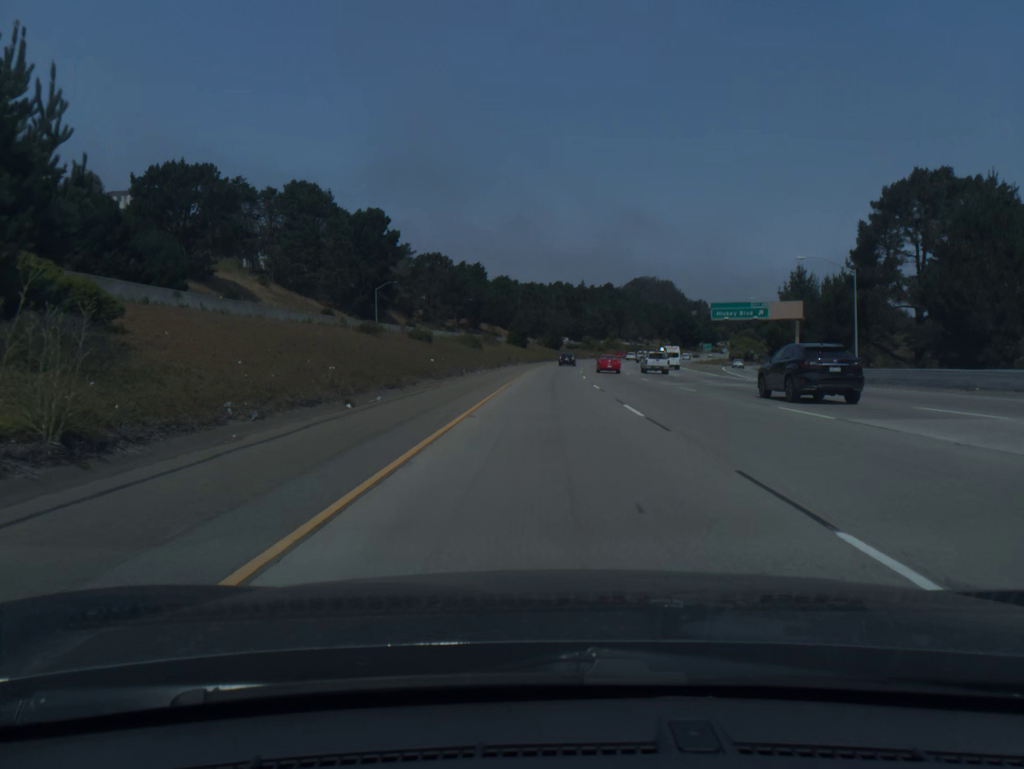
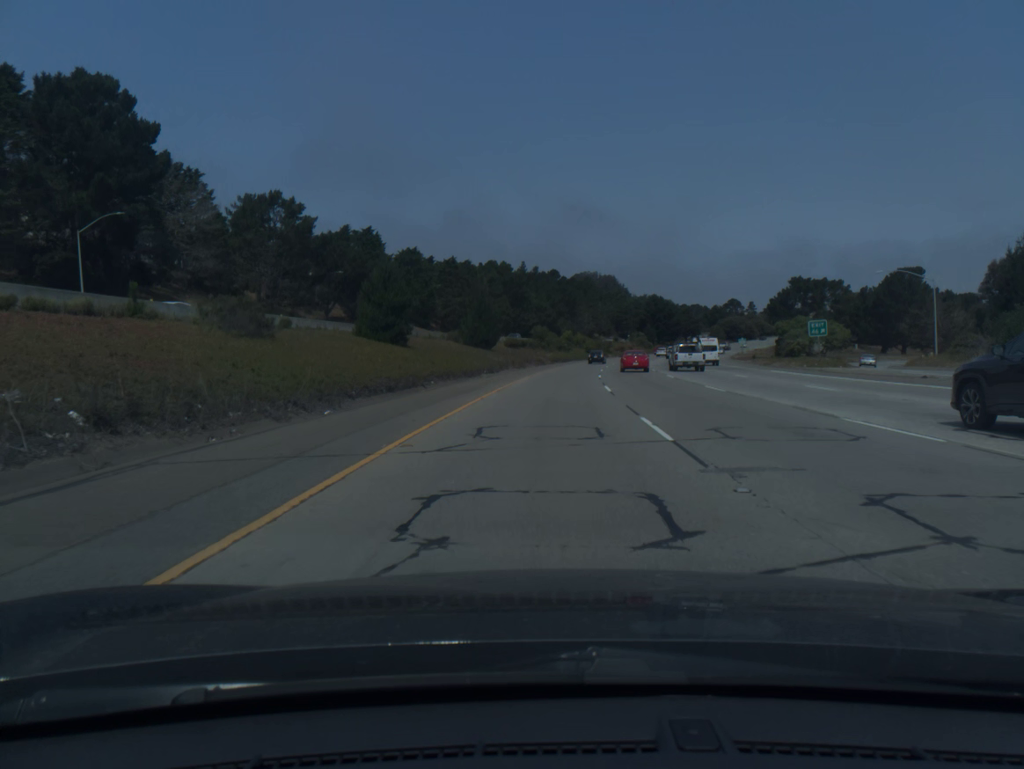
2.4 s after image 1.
(+2.4, +78.3) m; +4°
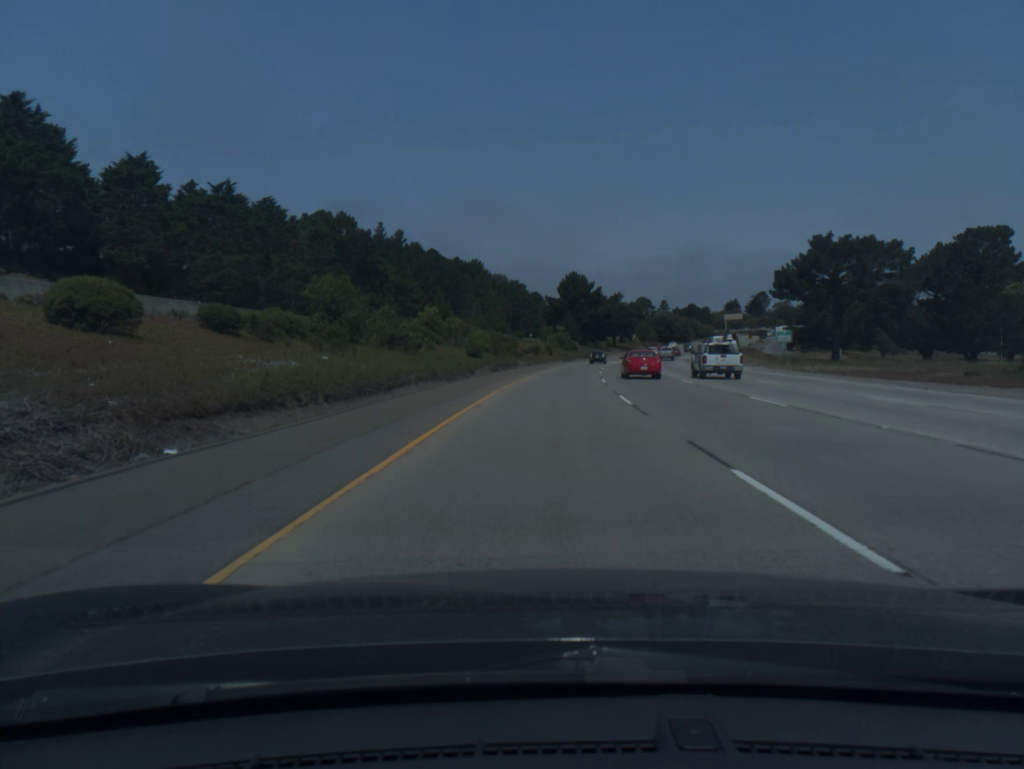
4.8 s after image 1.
(+4.9, +79.8) m; +8°
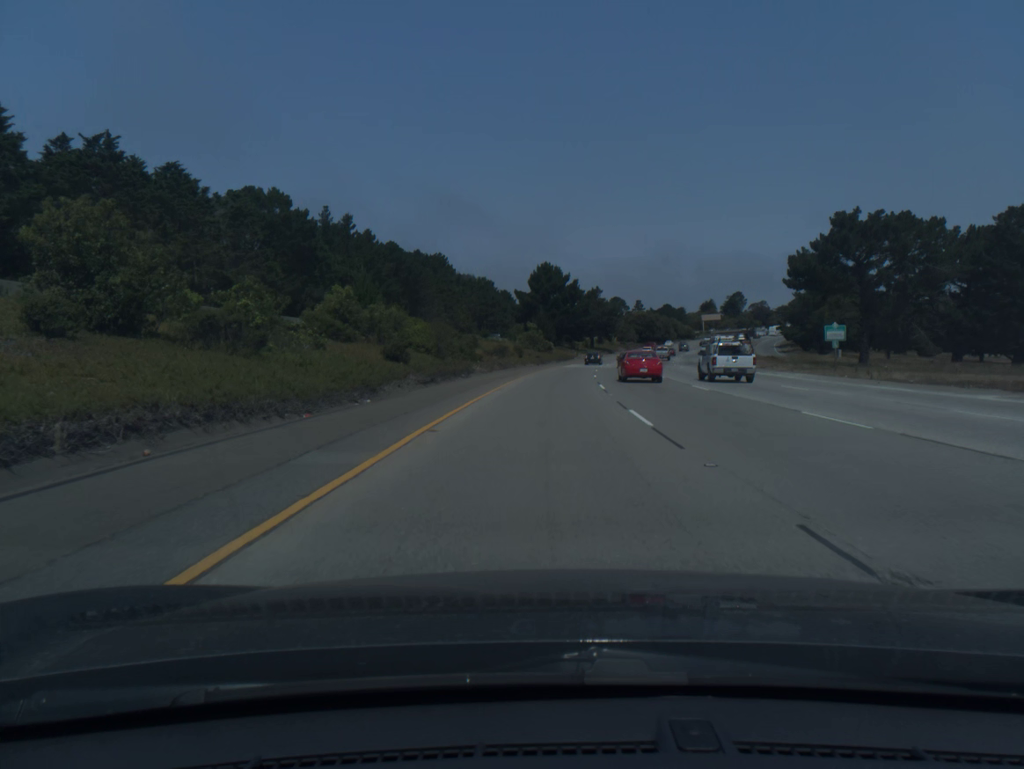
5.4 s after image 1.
(+0.4, +20.2) m; +2°
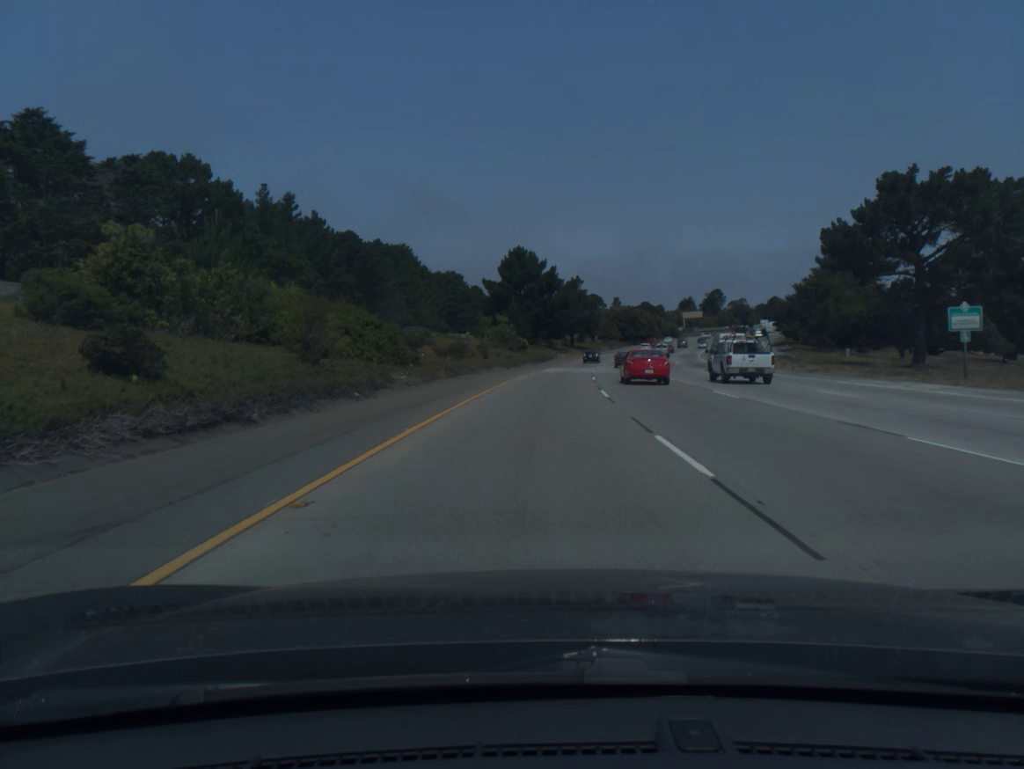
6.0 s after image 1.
(+0.4, +20.3) m; +2°
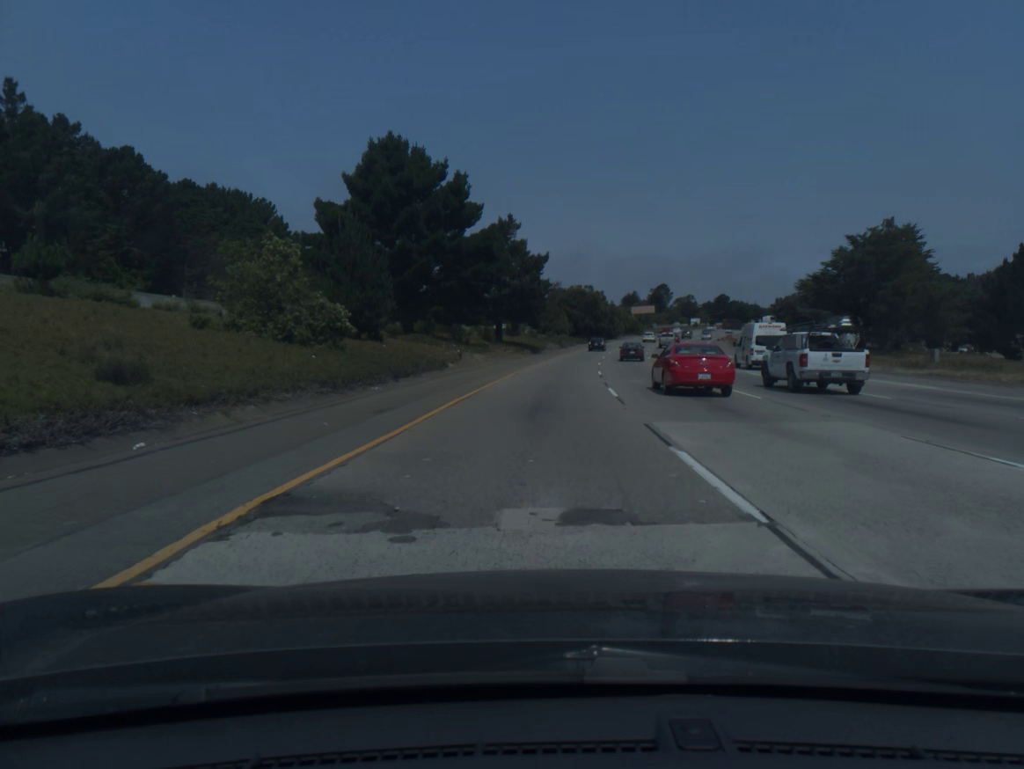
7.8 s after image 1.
(+2.7, +60.8) m; +5°
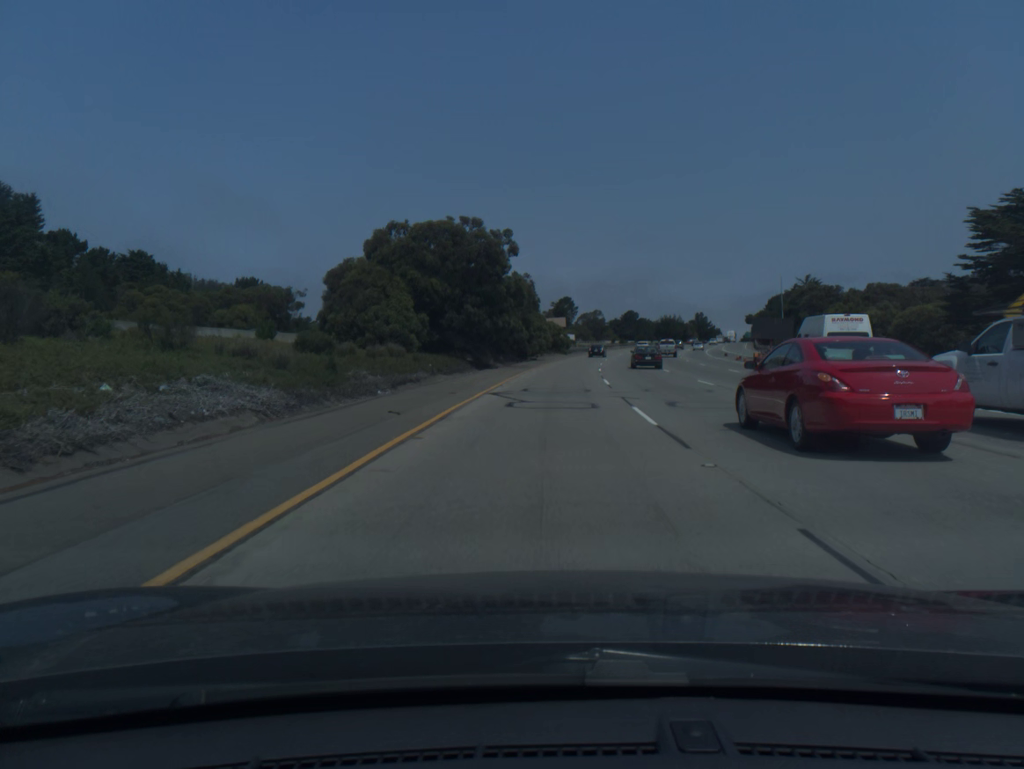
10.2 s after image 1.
(+5.5, +80.3) m; +8°
